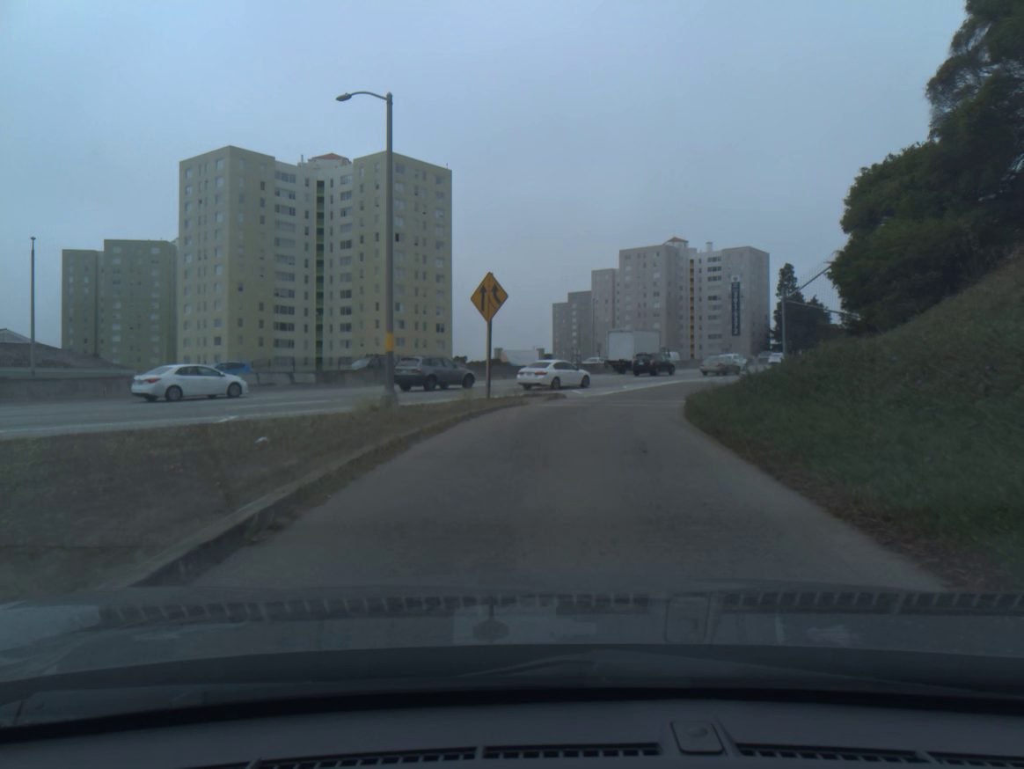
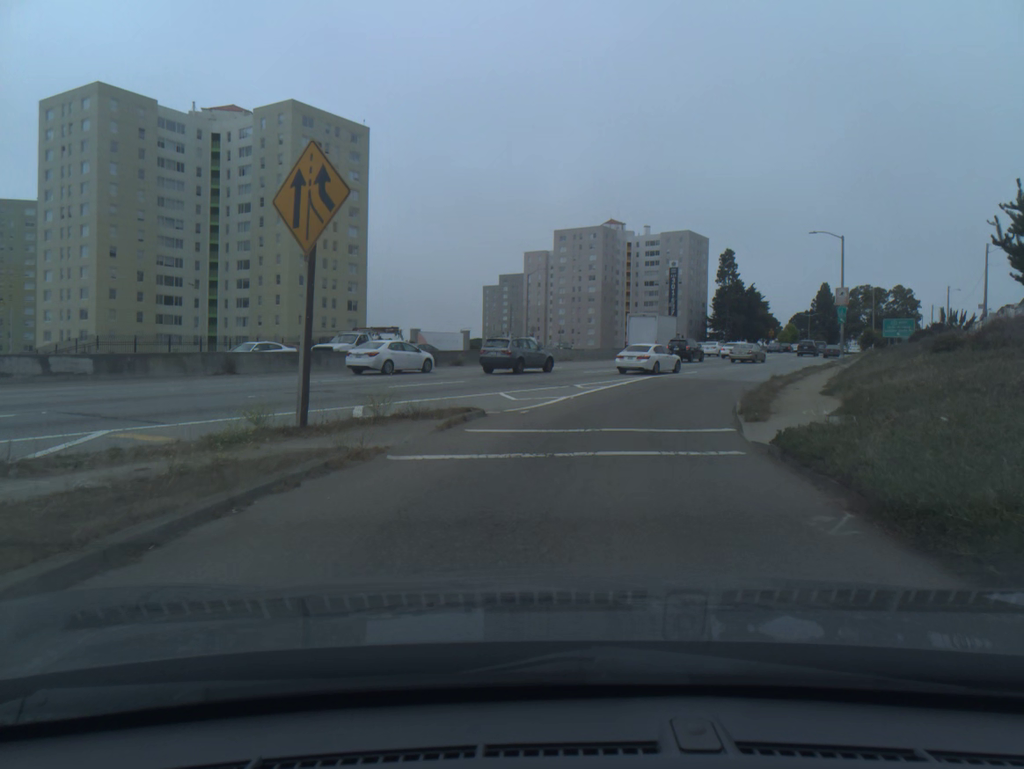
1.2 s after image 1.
(+0.5, +14.7) m; +6°
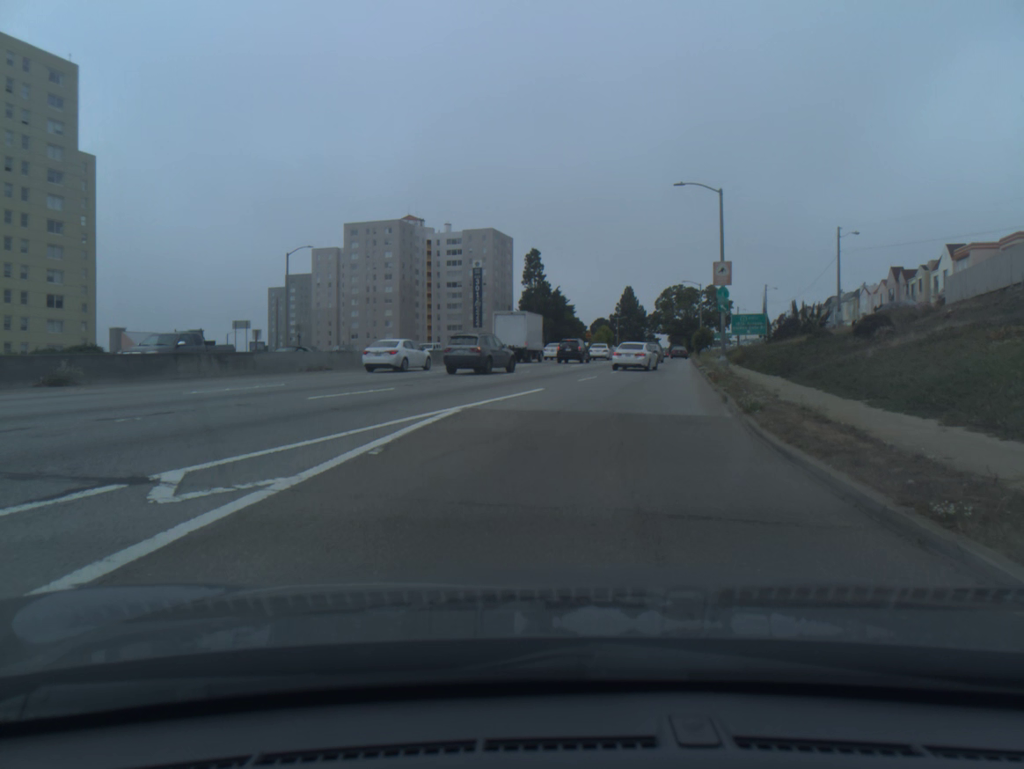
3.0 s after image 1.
(+2.4, +20.6) m; +14°
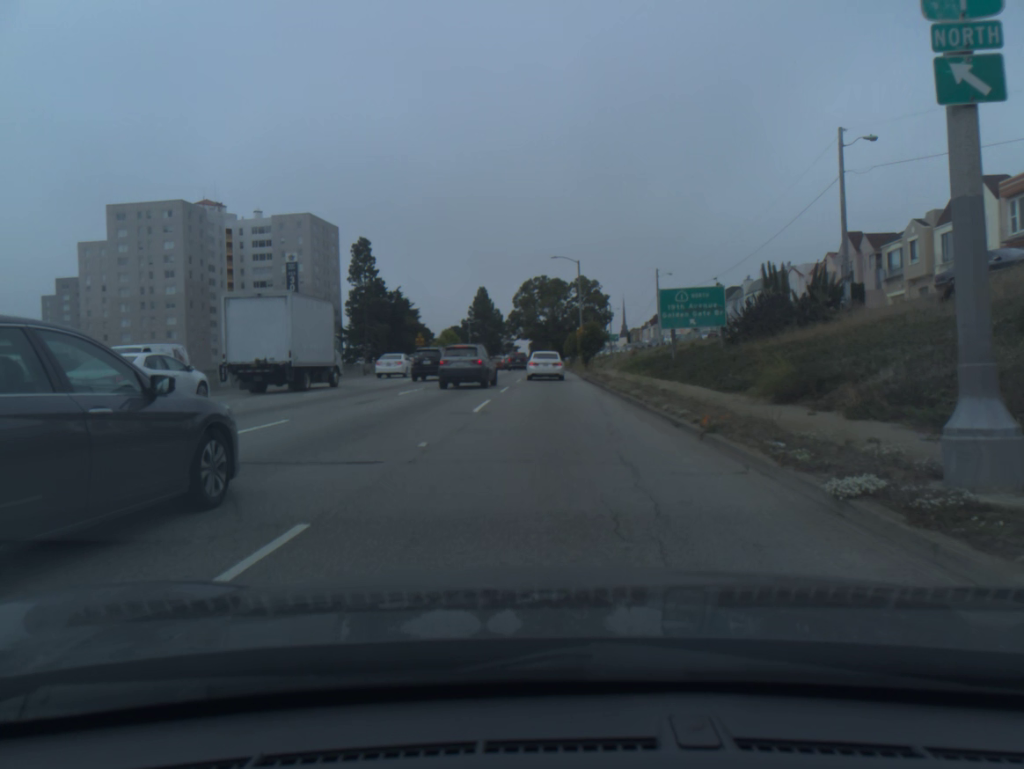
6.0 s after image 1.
(+4.2, +34.4) m; +10°
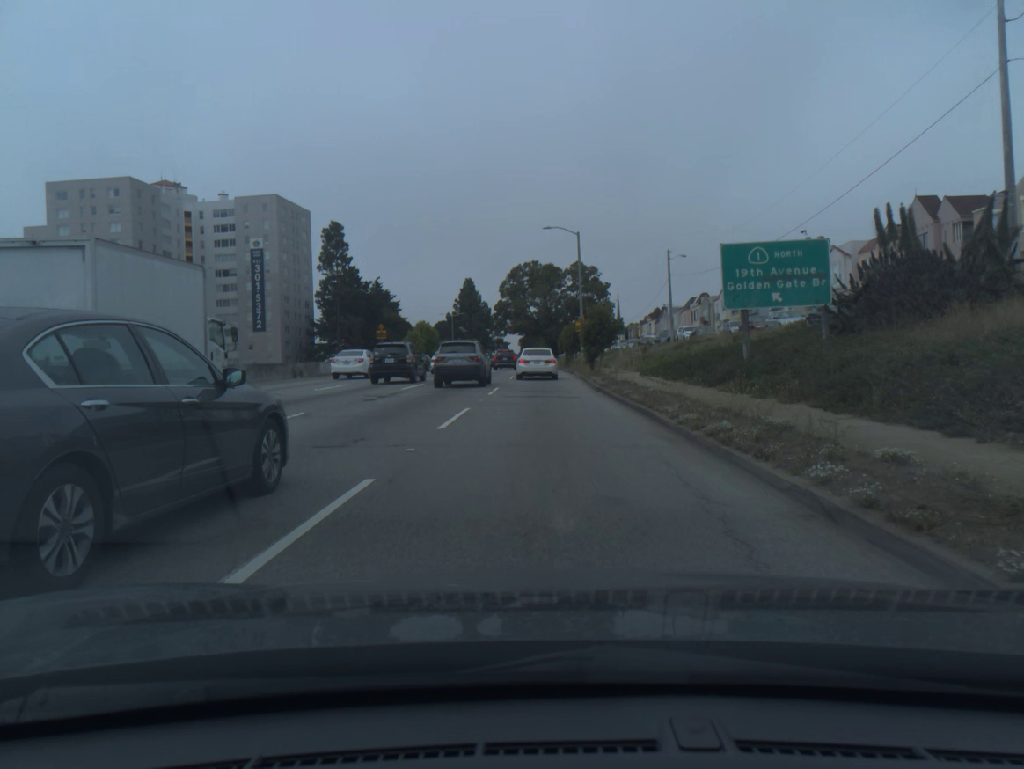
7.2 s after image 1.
(+0.1, +13.6) m; +1°
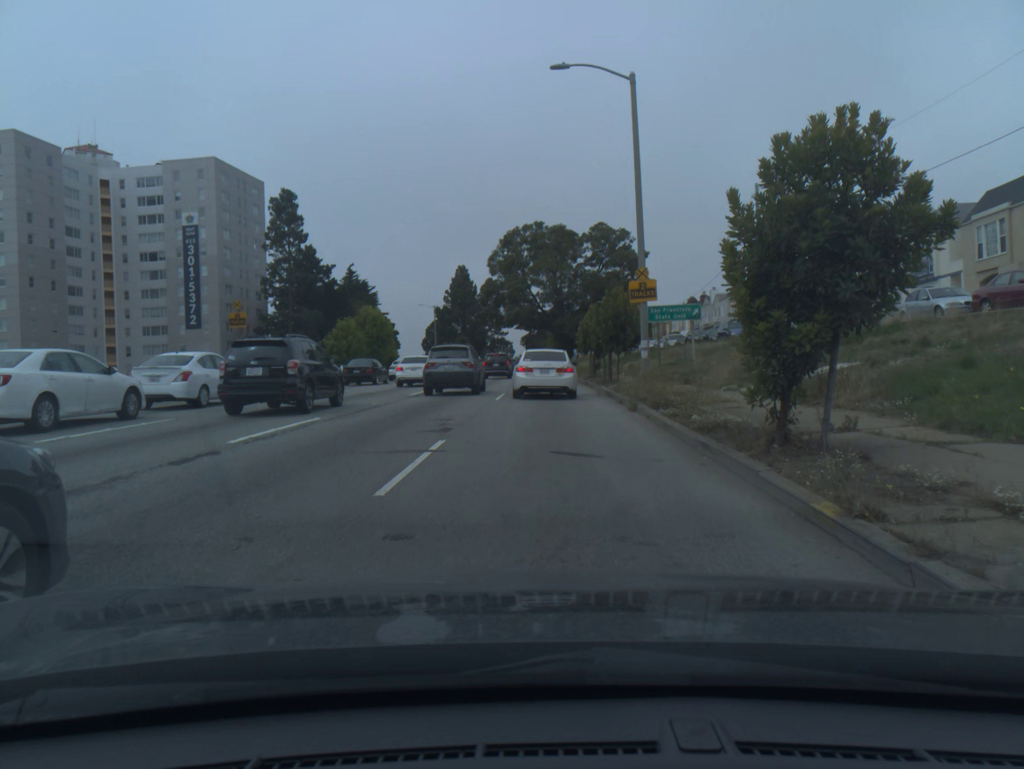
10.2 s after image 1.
(-0.1, +29.7) m; -1°
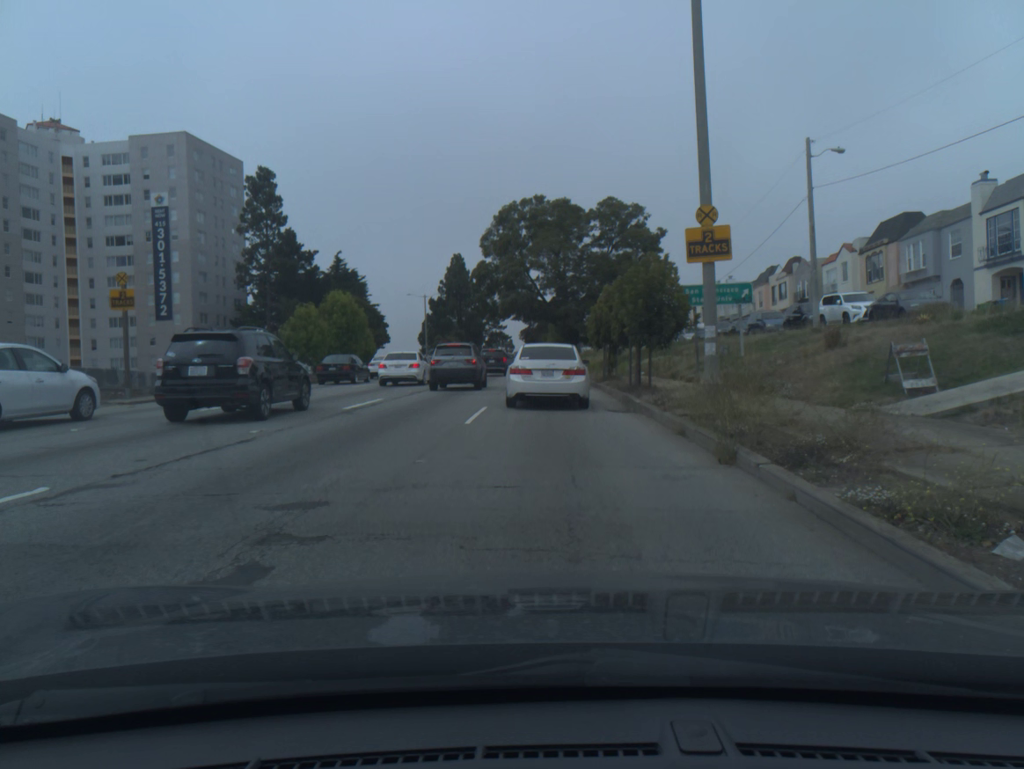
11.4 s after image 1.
(0.0, +8.8) m; 0°
